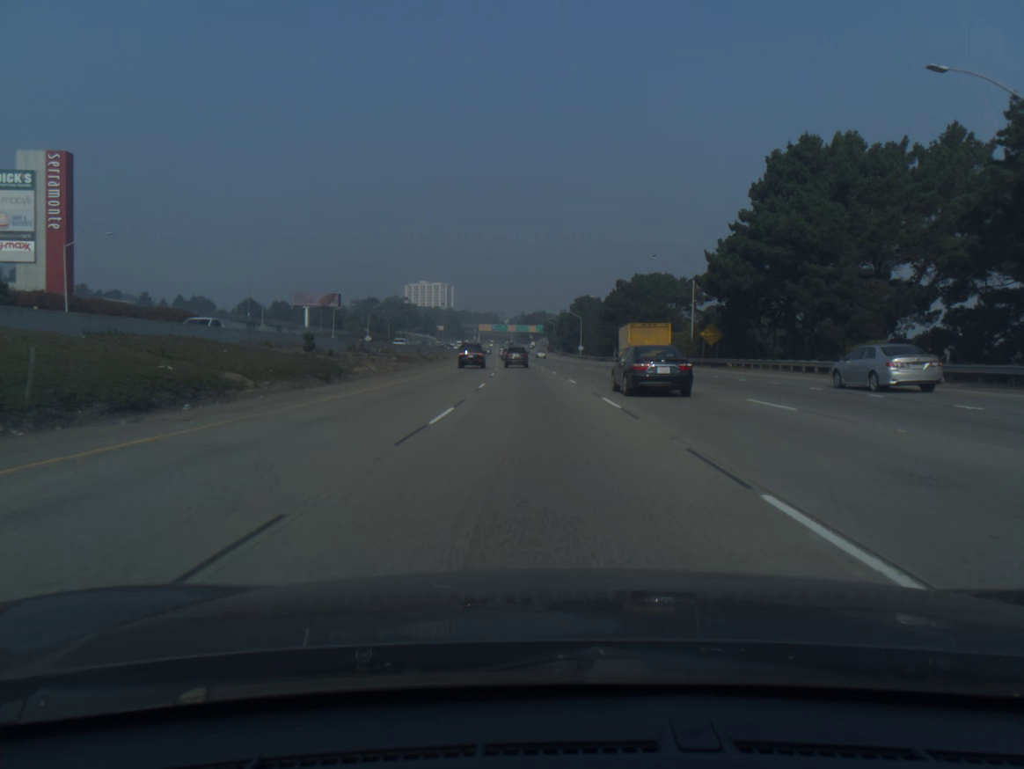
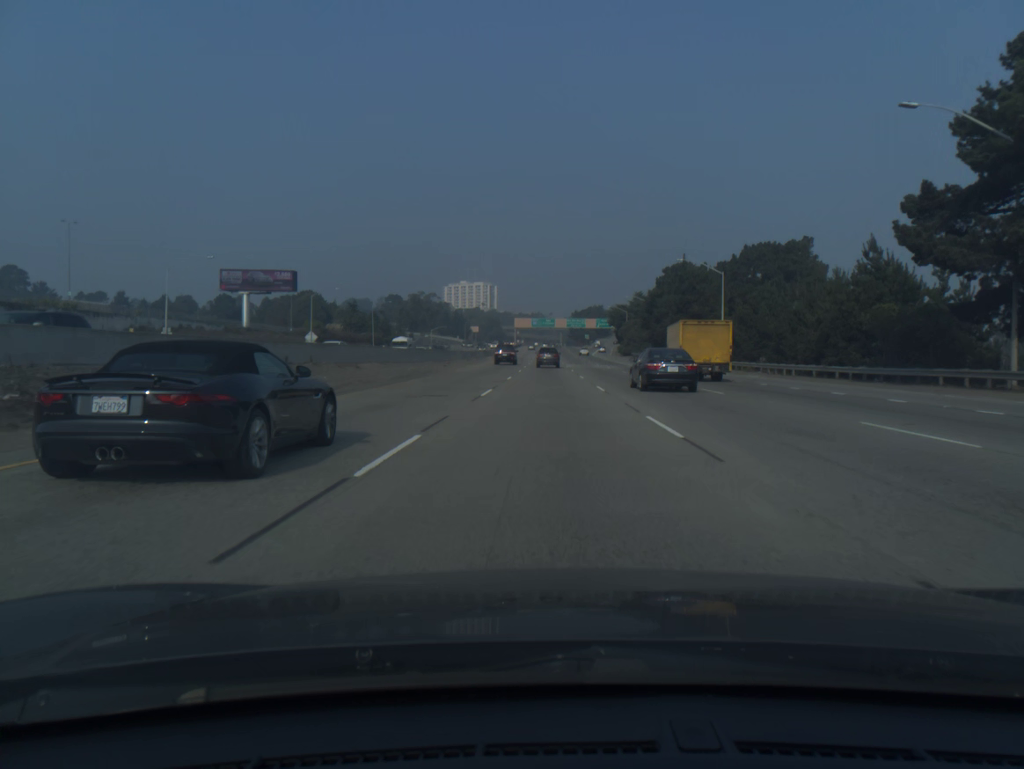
(-3.6, +93.9) m; -4°
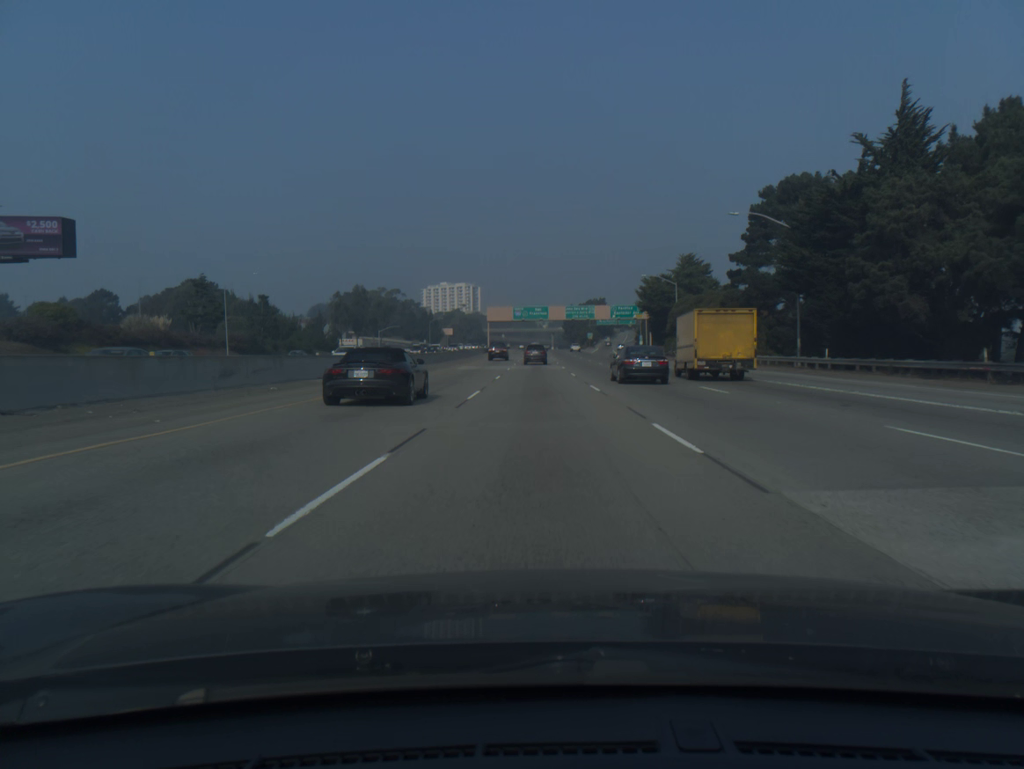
(+0.4, +75.0) m; +1°
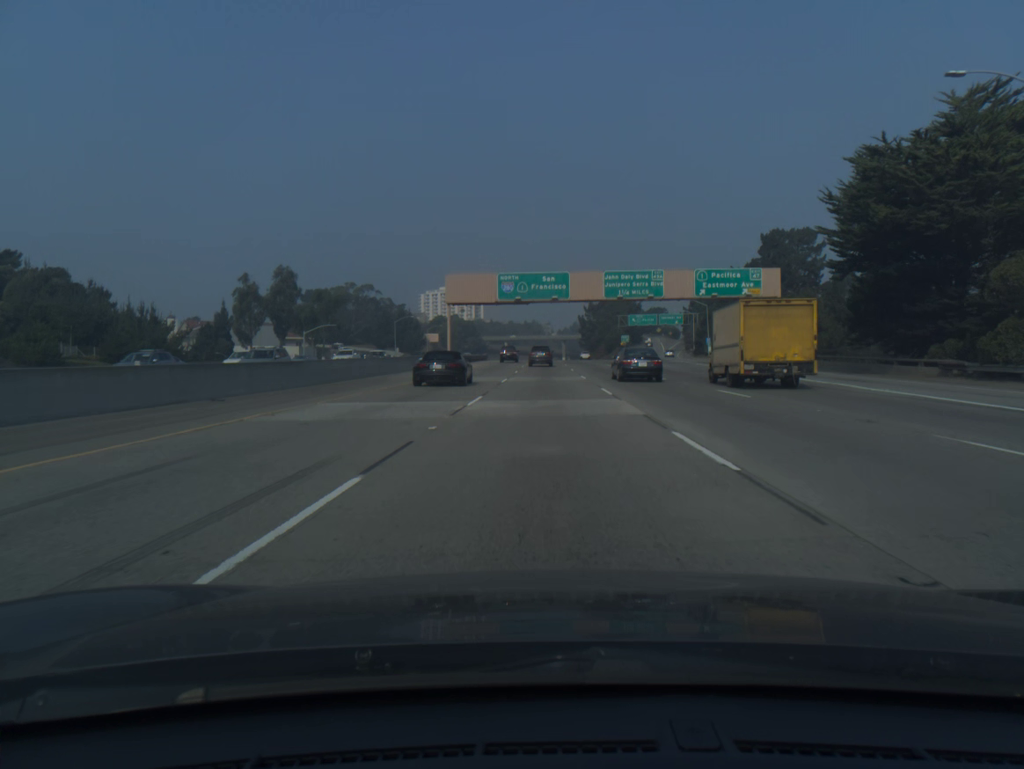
(-0.5, +74.5) m; -1°
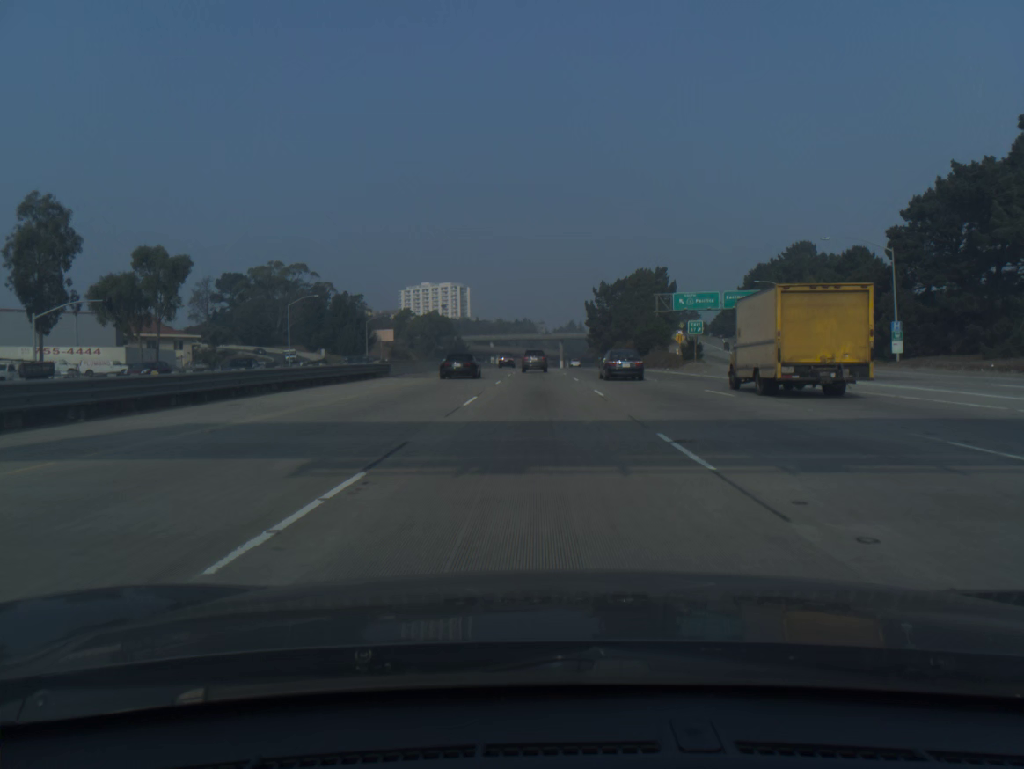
(+0.3, +72.9) m; 0°
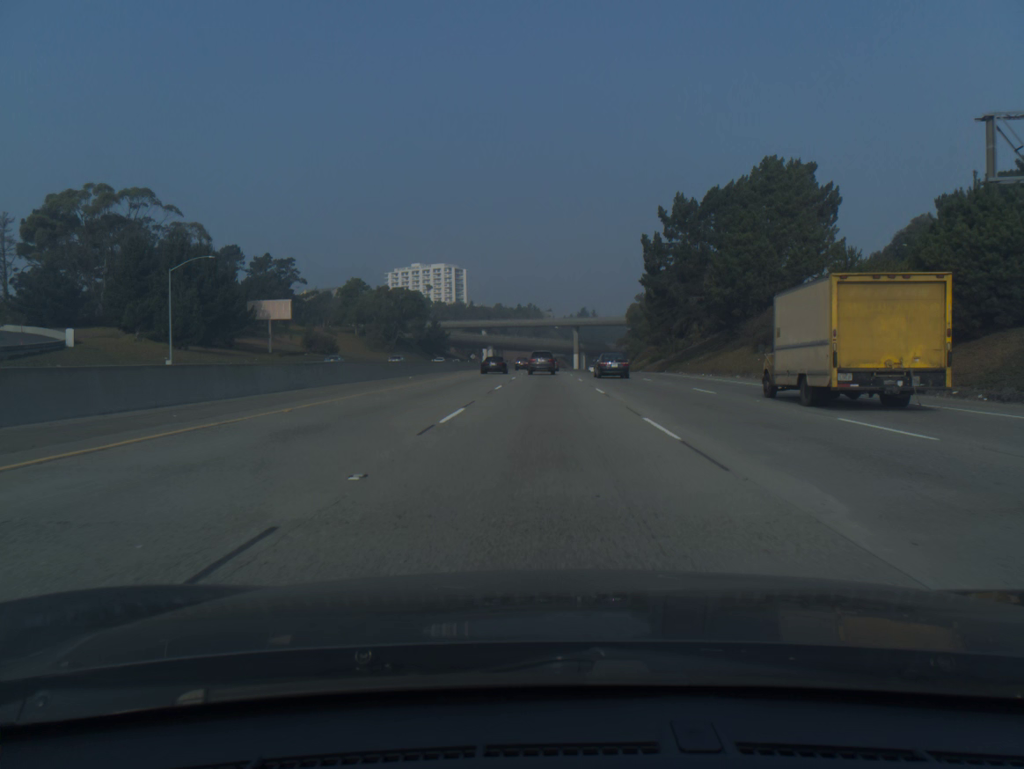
(-0.4, +86.6) m; -1°
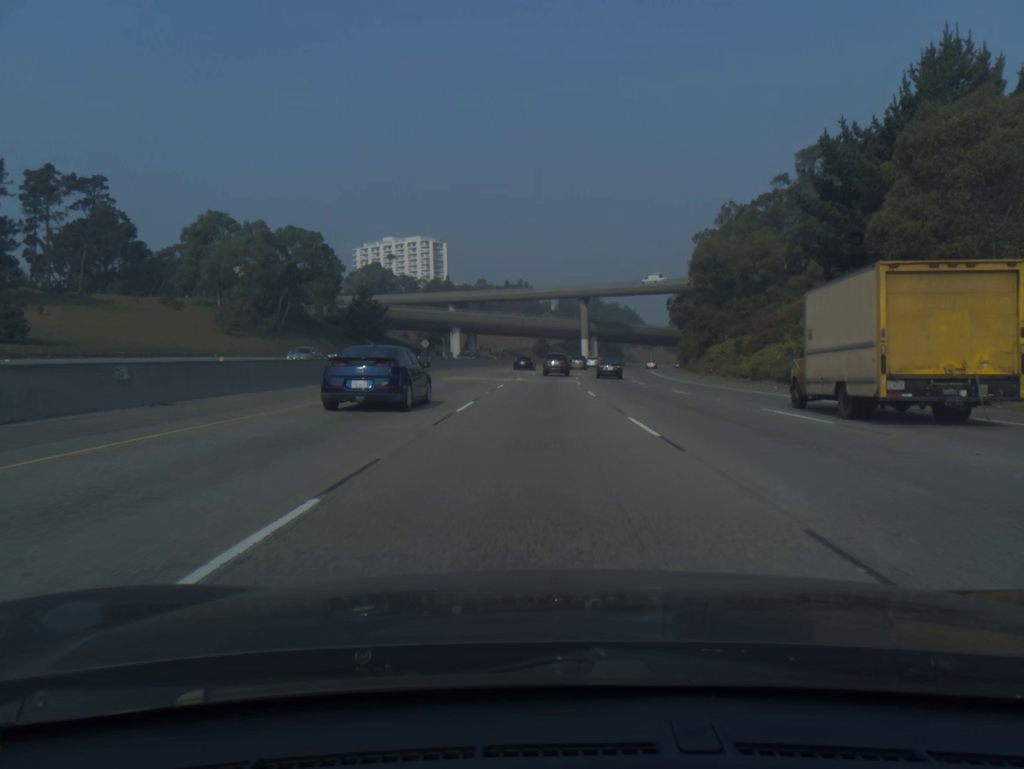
(+0.5, +84.1) m; 0°
